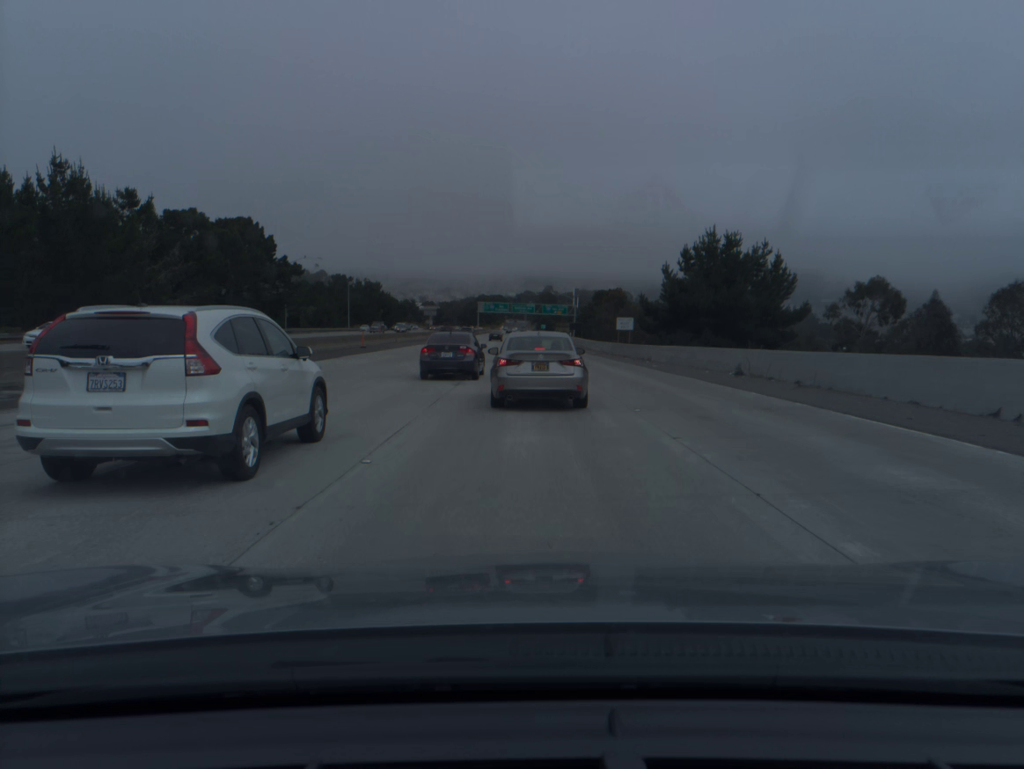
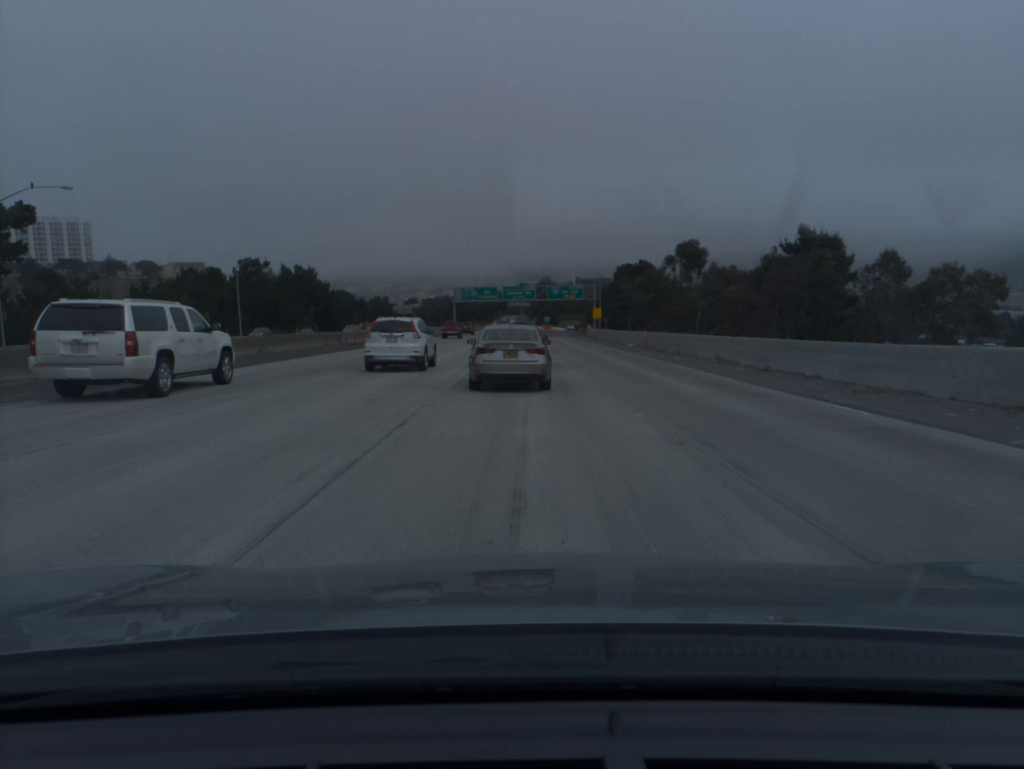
(-0.2, +66.8) m; 0°
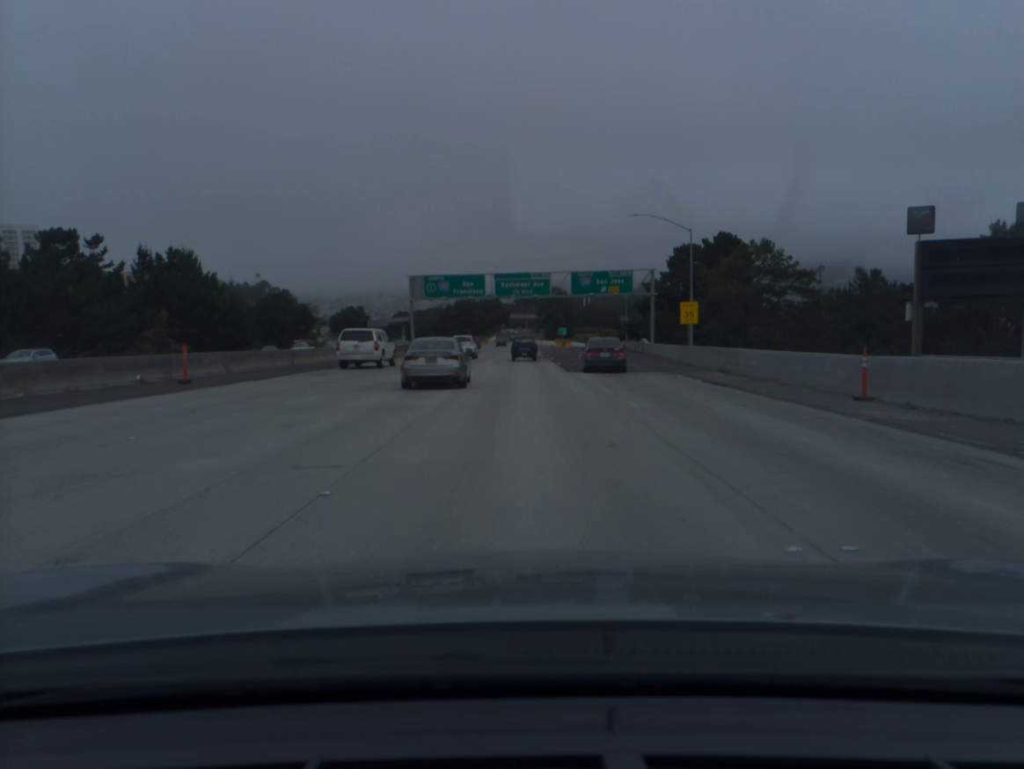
(-0.3, +63.5) m; 0°
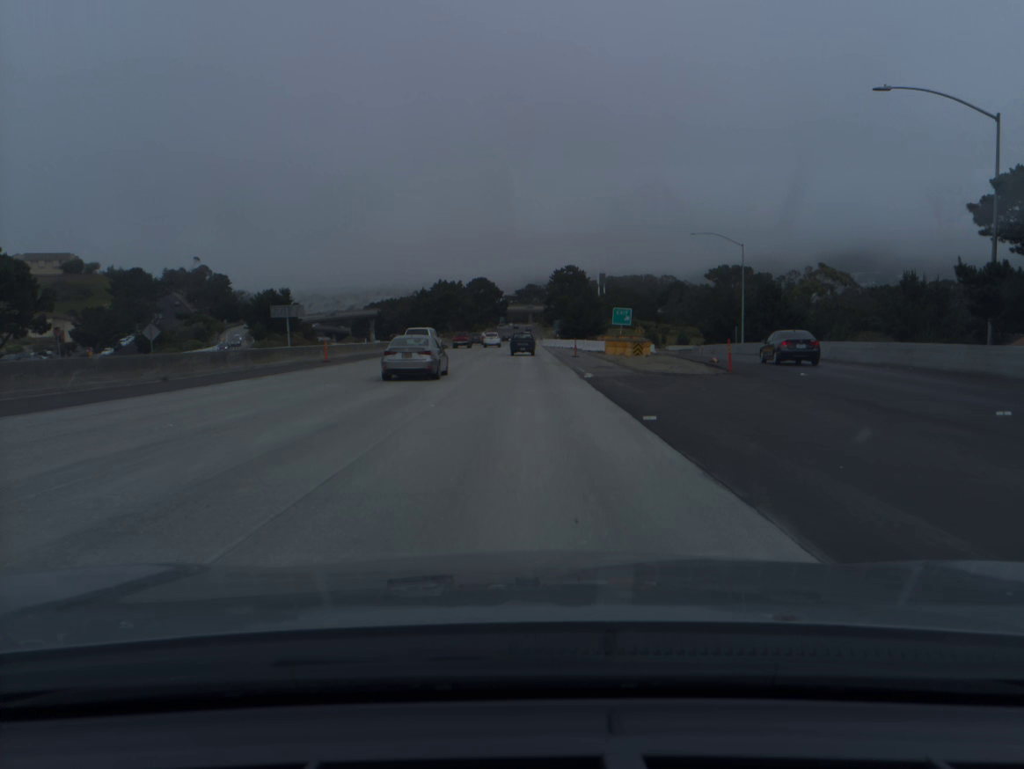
(+0.1, +85.7) m; 0°
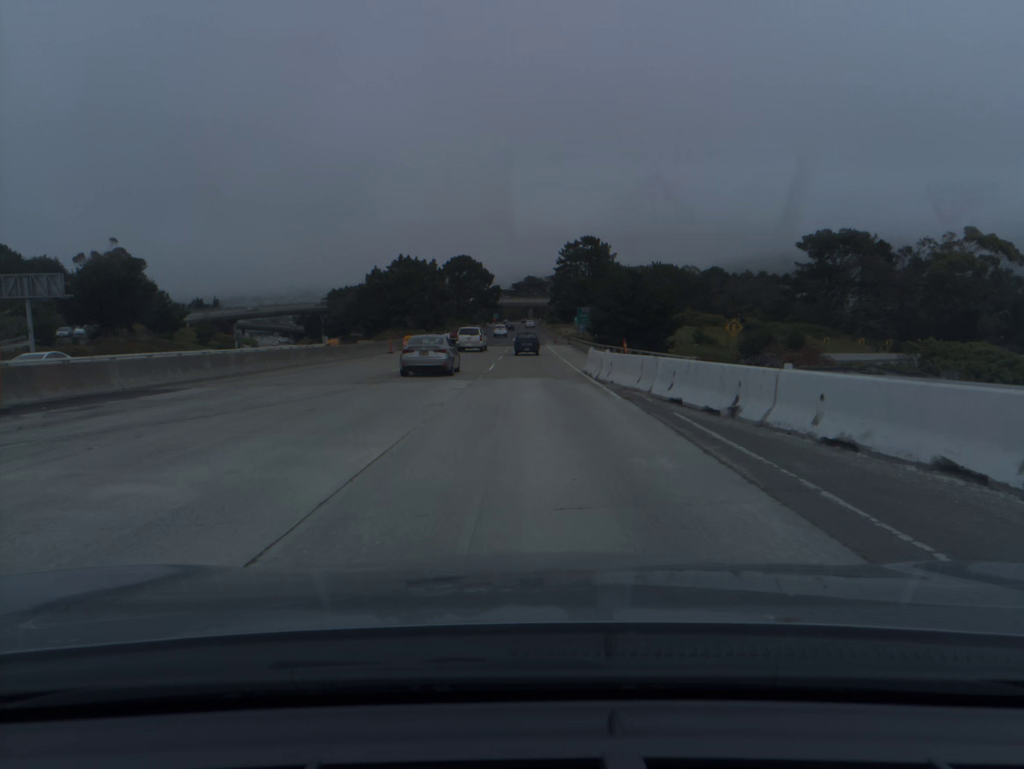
(+0.1, +71.3) m; 0°
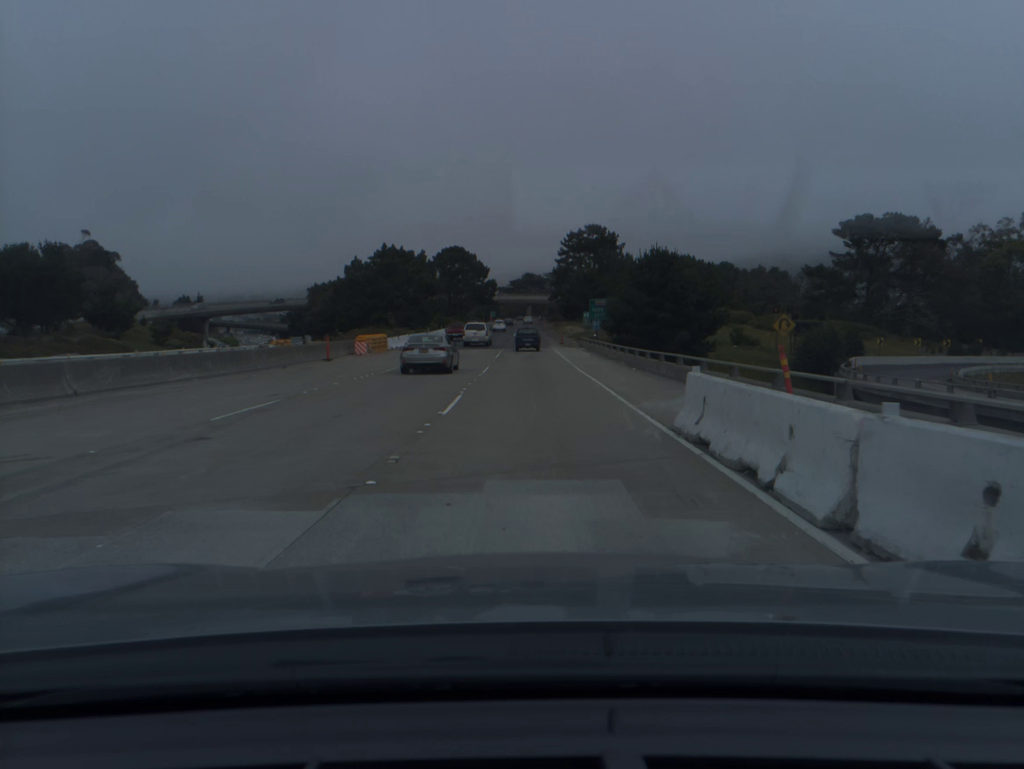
(0.0, +17.8) m; 0°
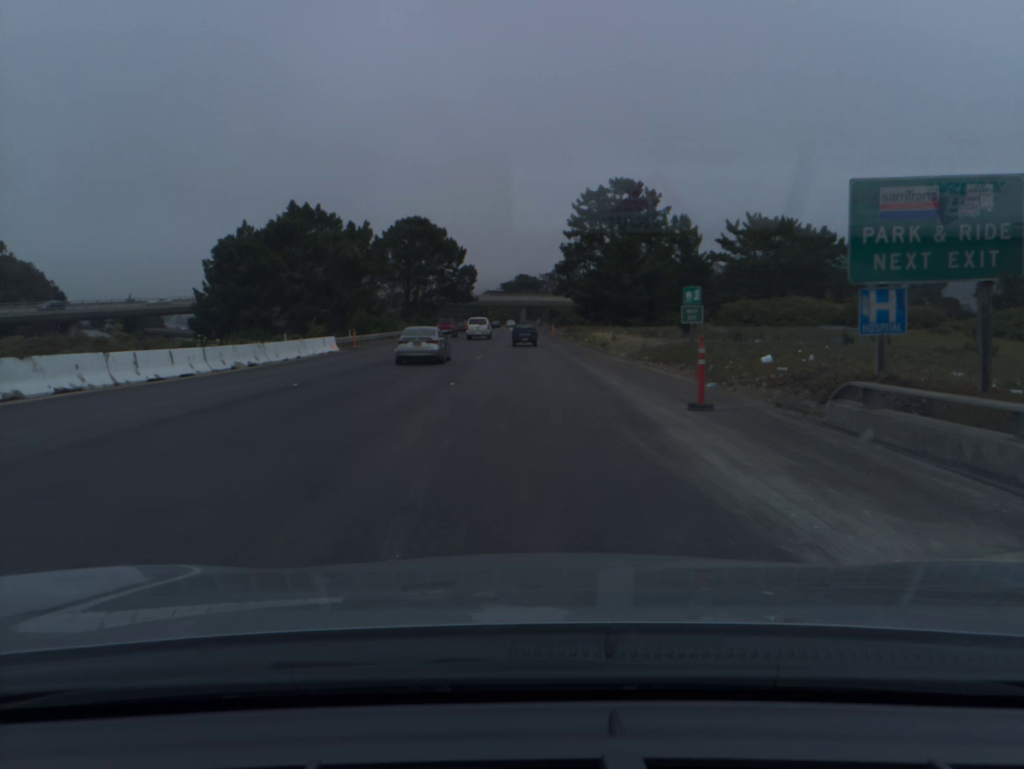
(+0.1, +53.3) m; 0°
